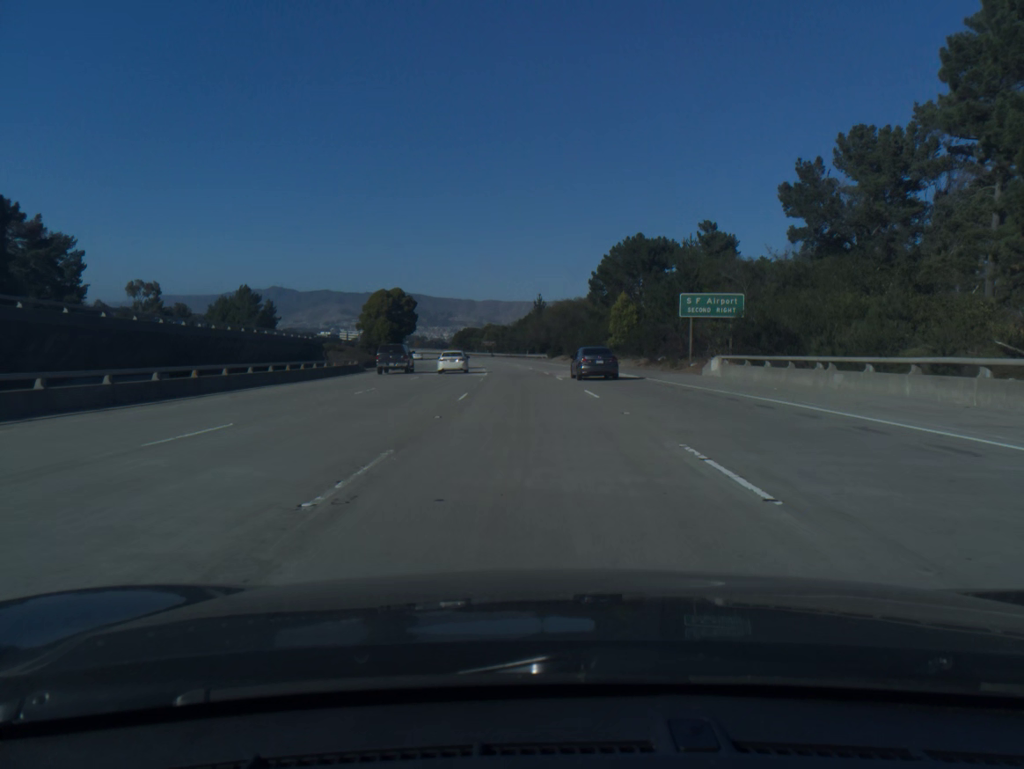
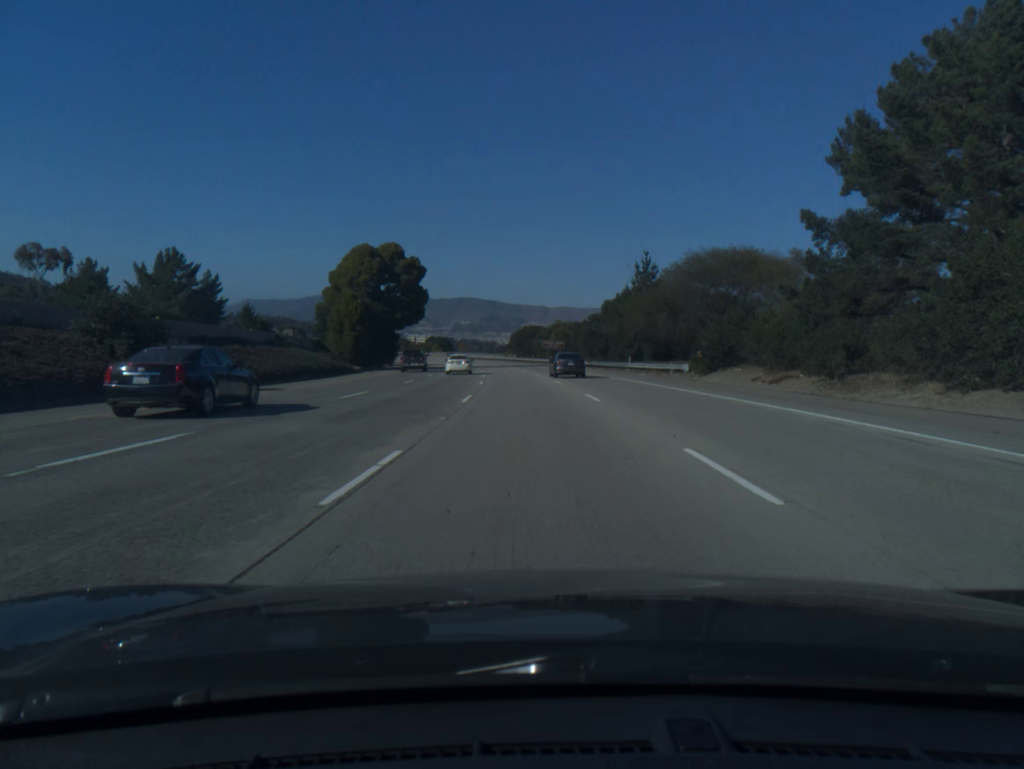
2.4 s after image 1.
(-3.2, +68.0) m; -5°
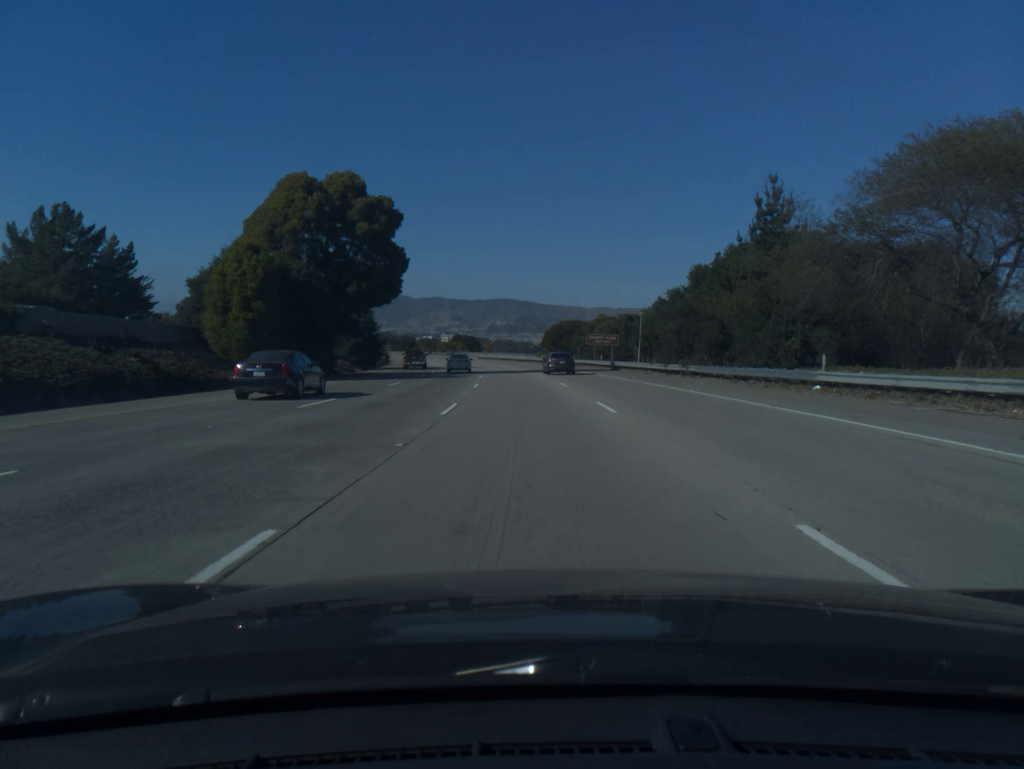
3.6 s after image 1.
(-0.8, +34.0) m; -3°
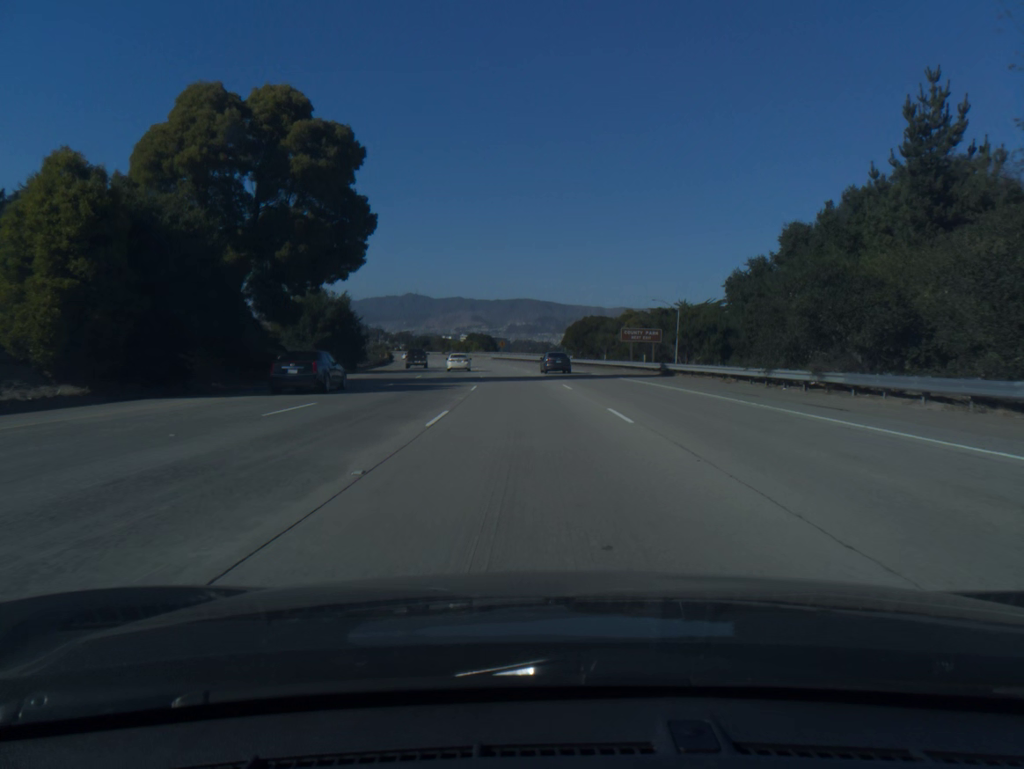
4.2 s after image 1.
(-0.2, +17.0) m; -1°
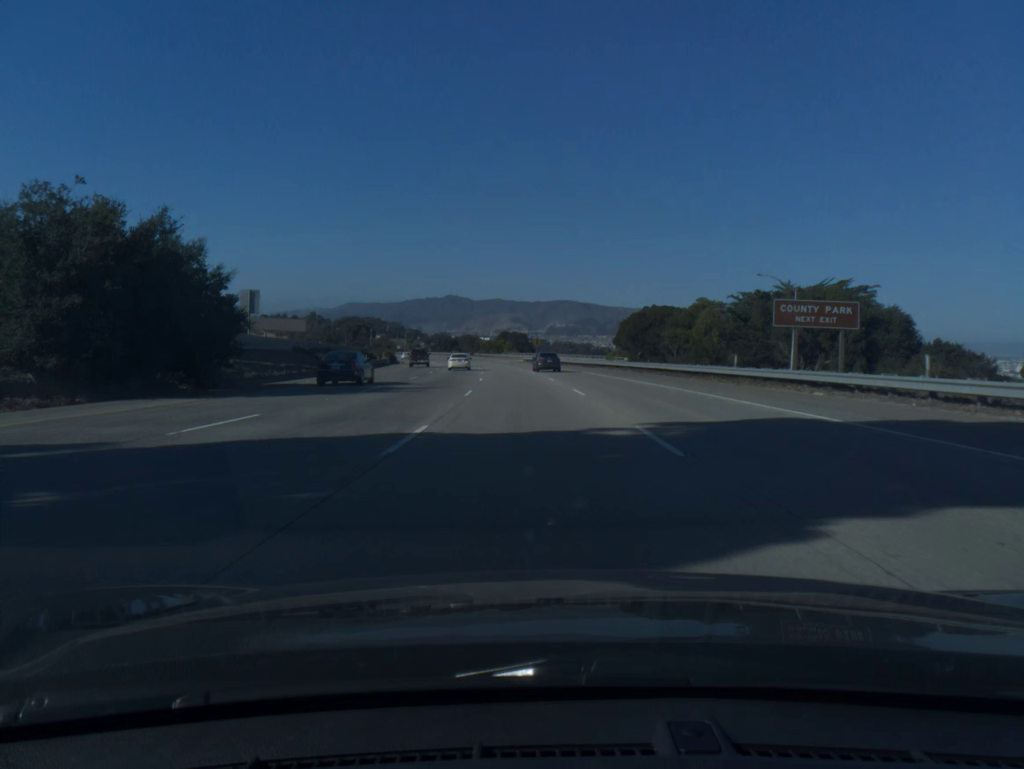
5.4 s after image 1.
(-0.8, +34.0) m; -3°
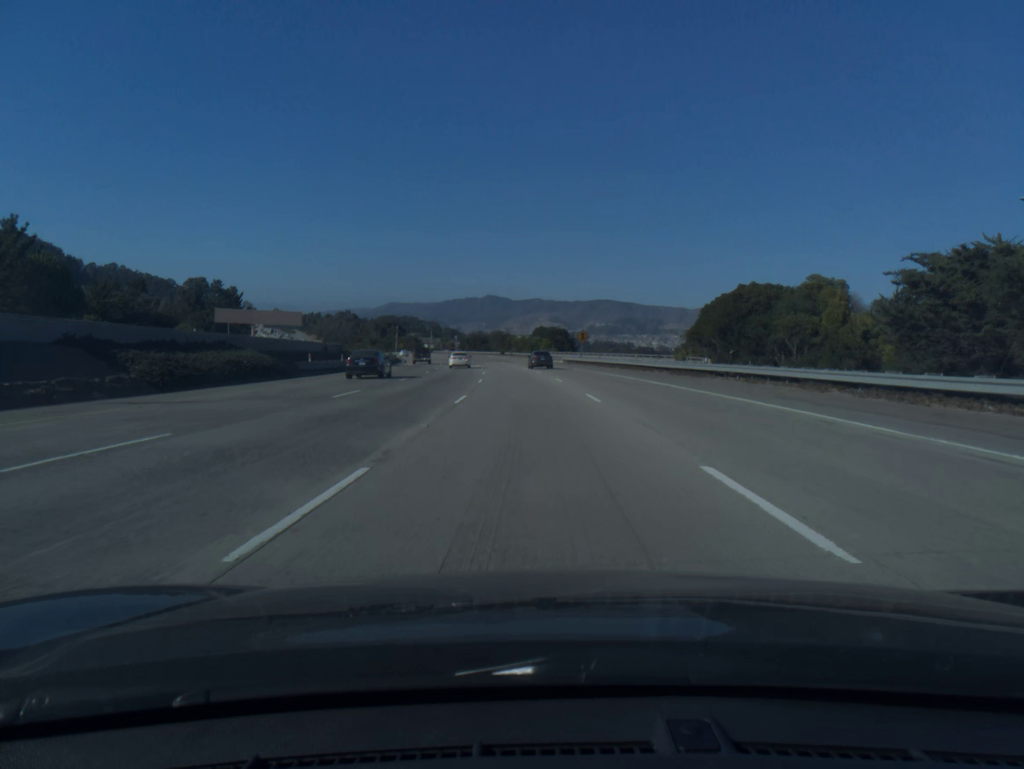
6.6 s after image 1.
(-0.8, +34.0) m; -3°
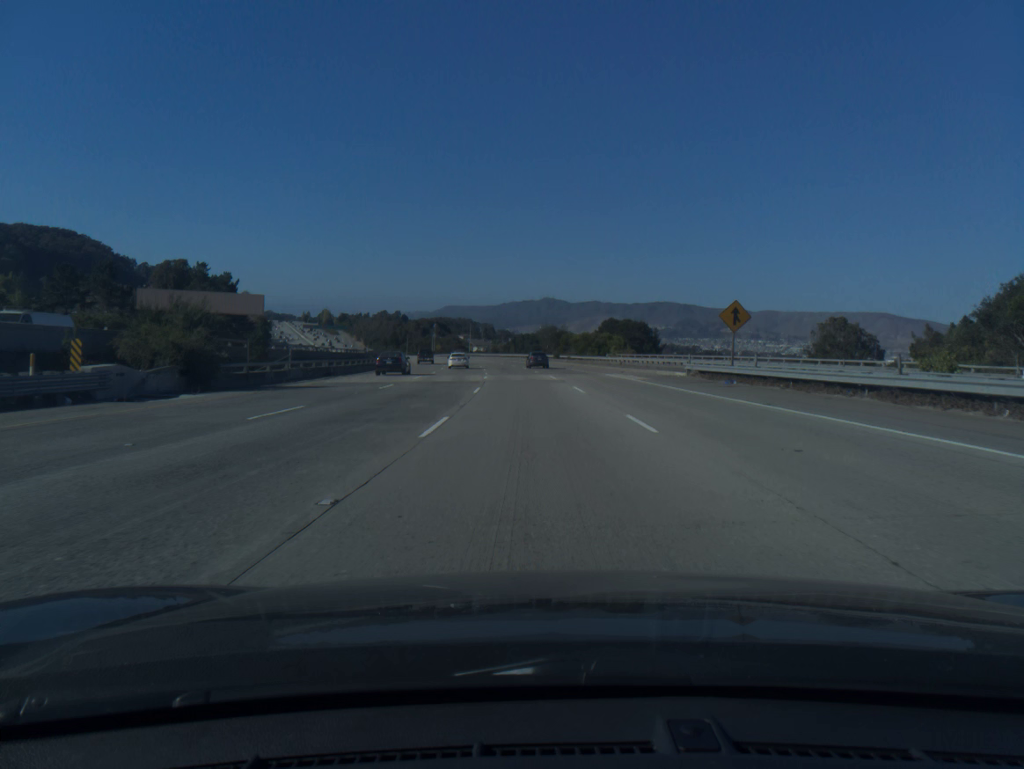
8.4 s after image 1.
(-1.9, +51.0) m; -4°
